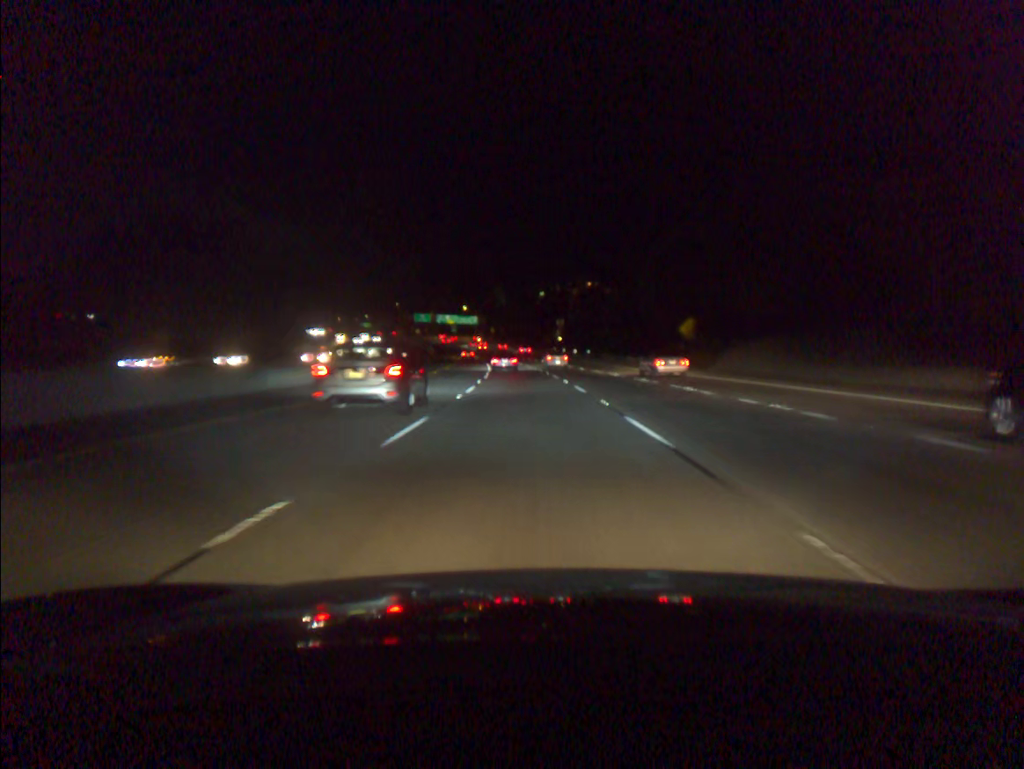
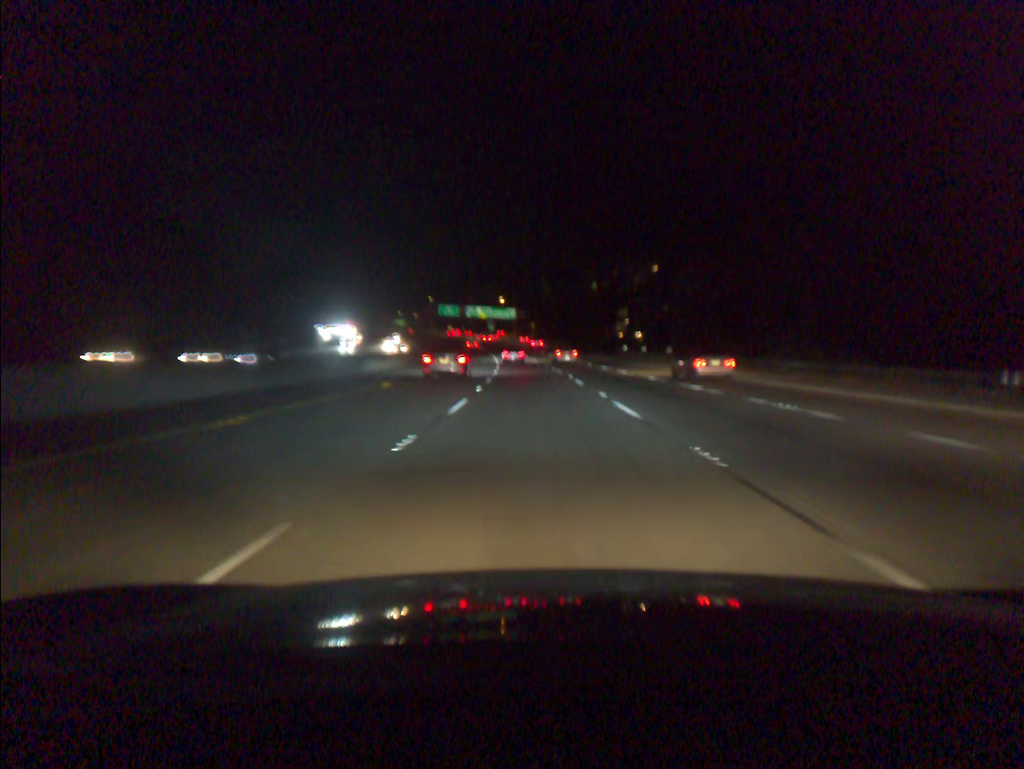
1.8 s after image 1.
(-1.7, +53.0) m; -3°
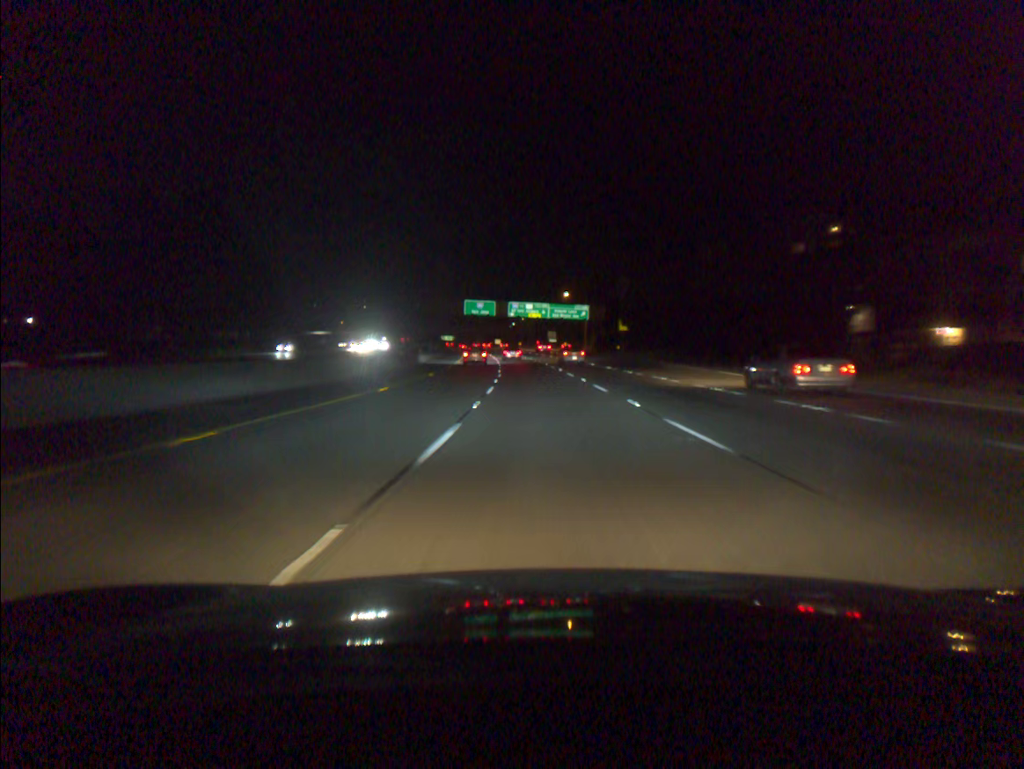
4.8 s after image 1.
(-4.0, +90.0) m; -5°
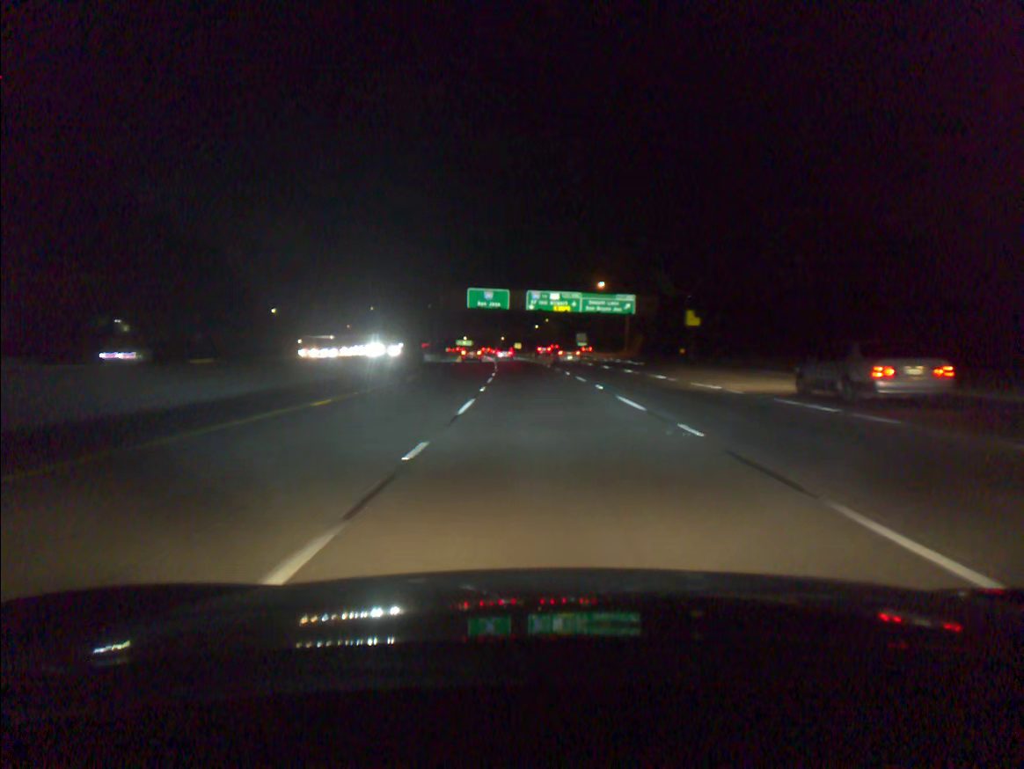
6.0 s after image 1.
(-0.6, +36.5) m; -2°
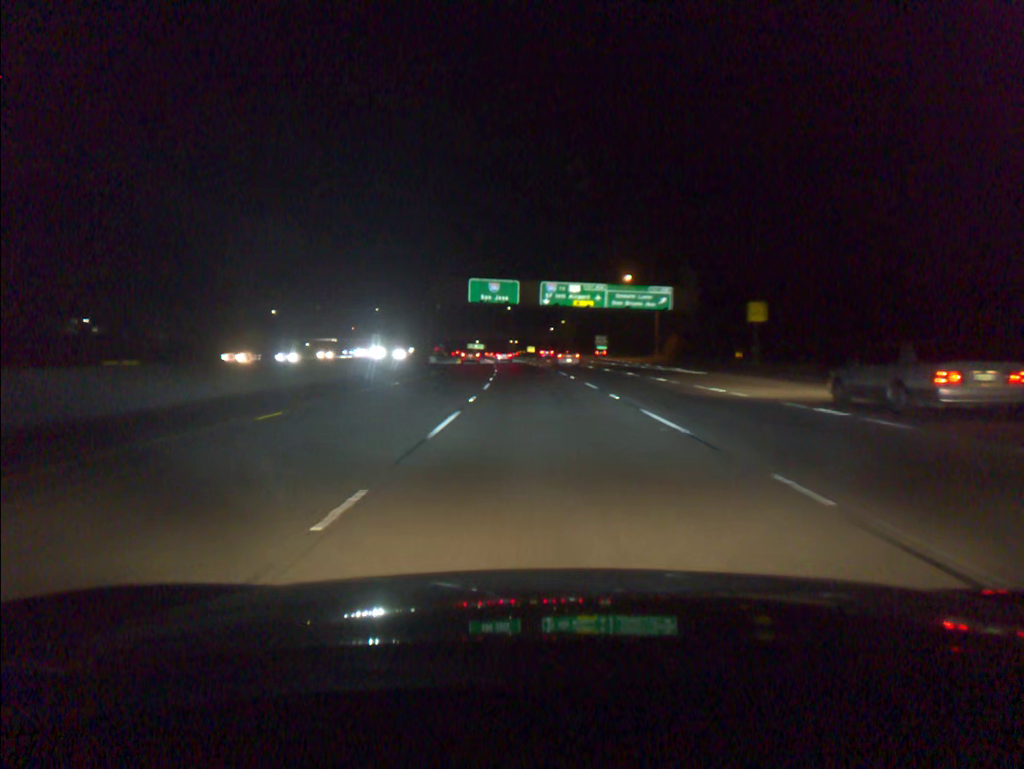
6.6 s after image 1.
(-0.2, +18.3) m; -1°
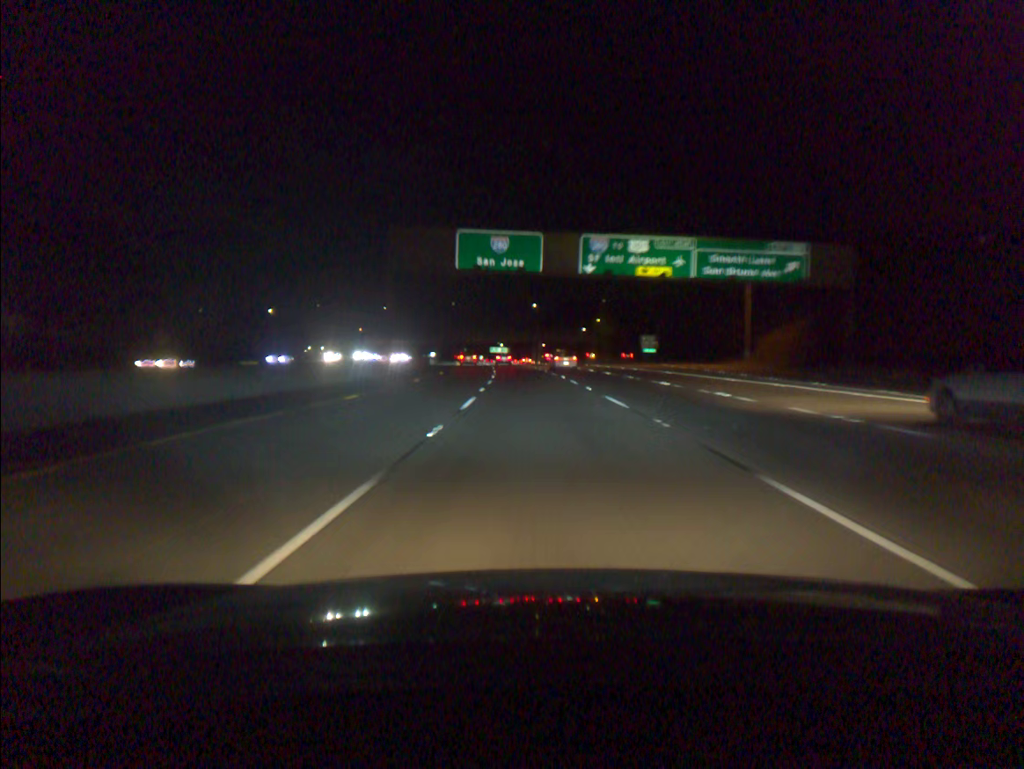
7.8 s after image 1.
(-0.7, +36.6) m; -2°
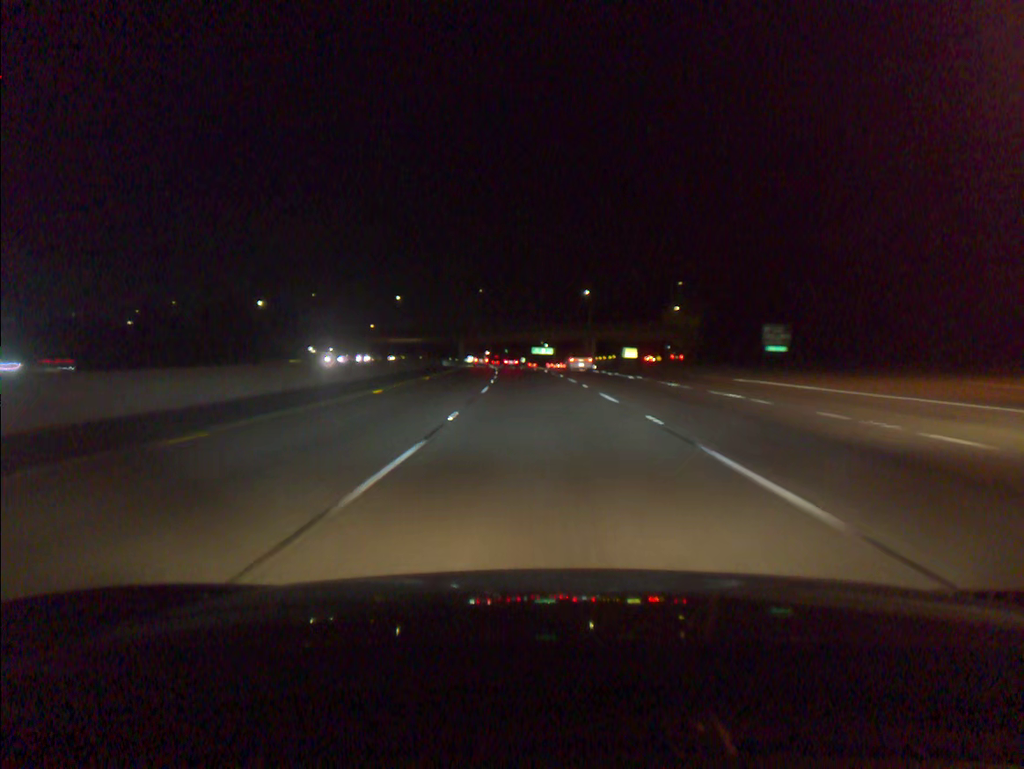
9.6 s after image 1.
(-1.6, +54.9) m; -3°
